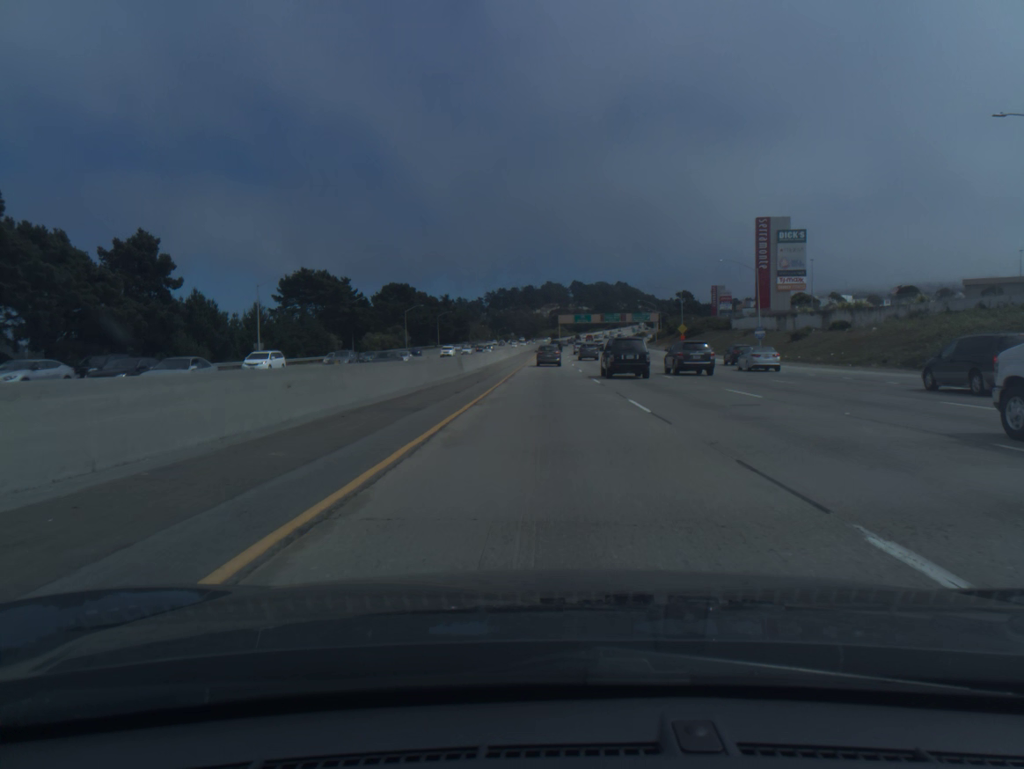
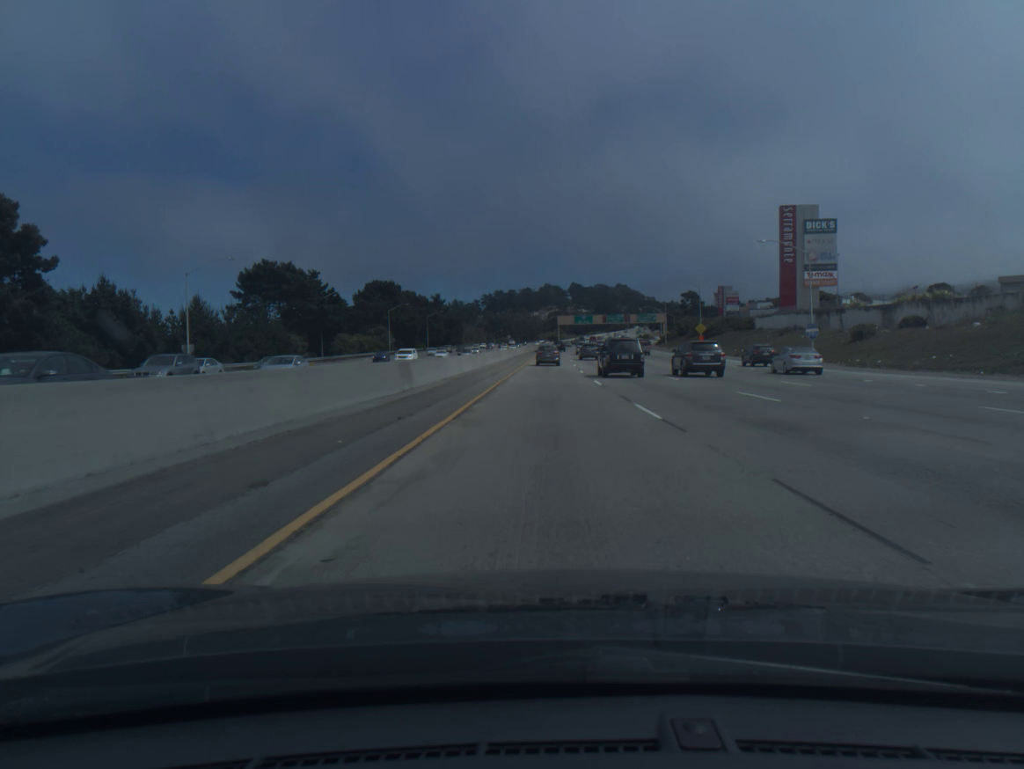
(0.0, +16.2) m; 0°
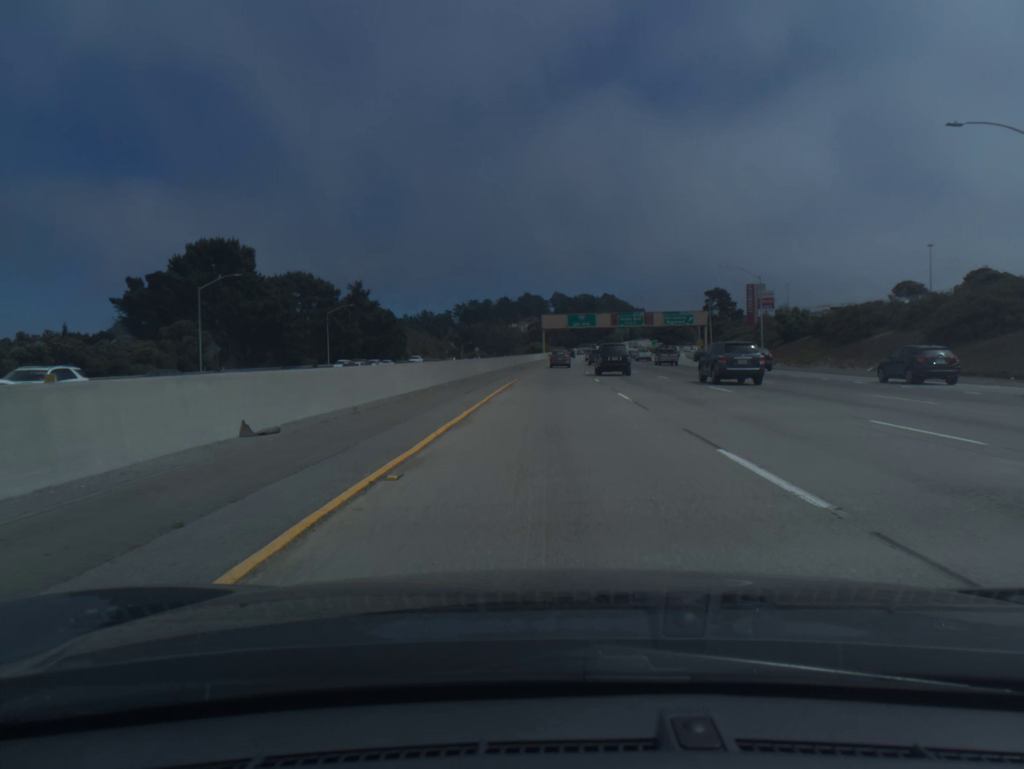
(+0.8, +81.9) m; +1°
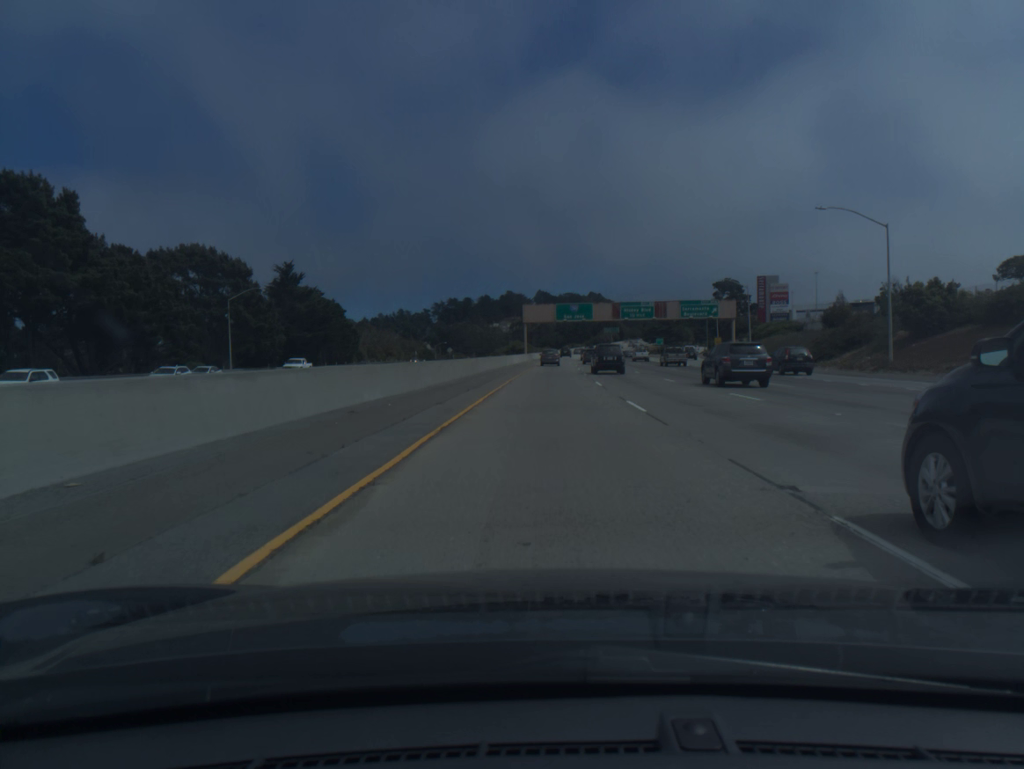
(+0.3, +33.2) m; +1°
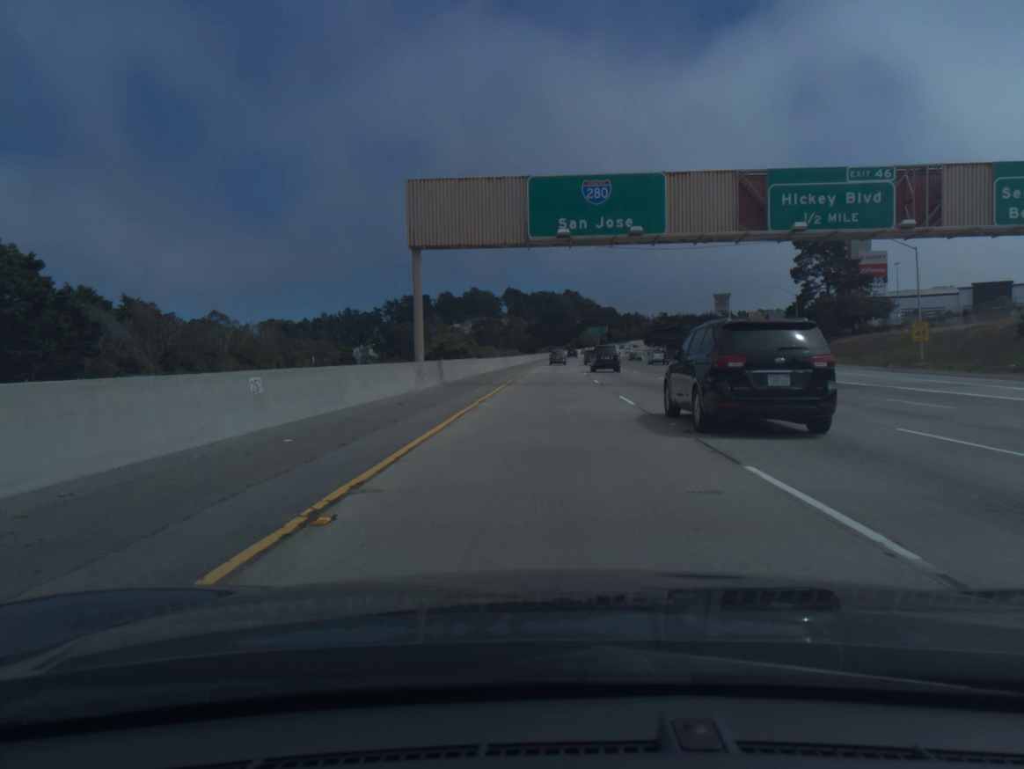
(+1.4, +85.4) m; +2°
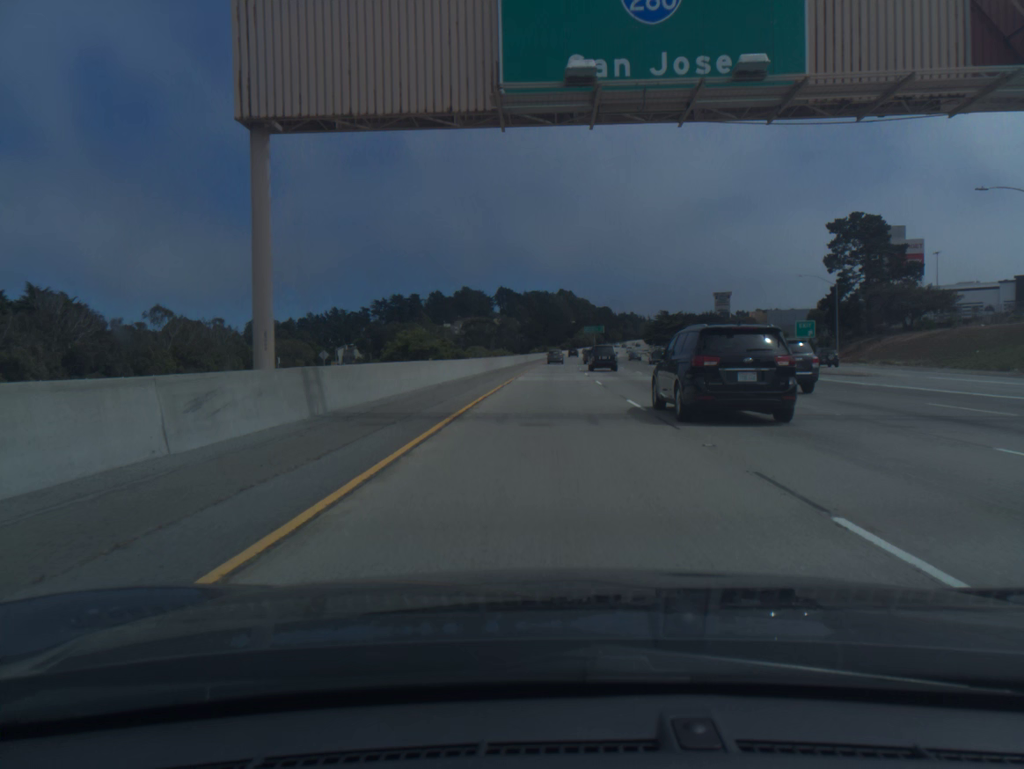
(+0.1, +17.5) m; +1°
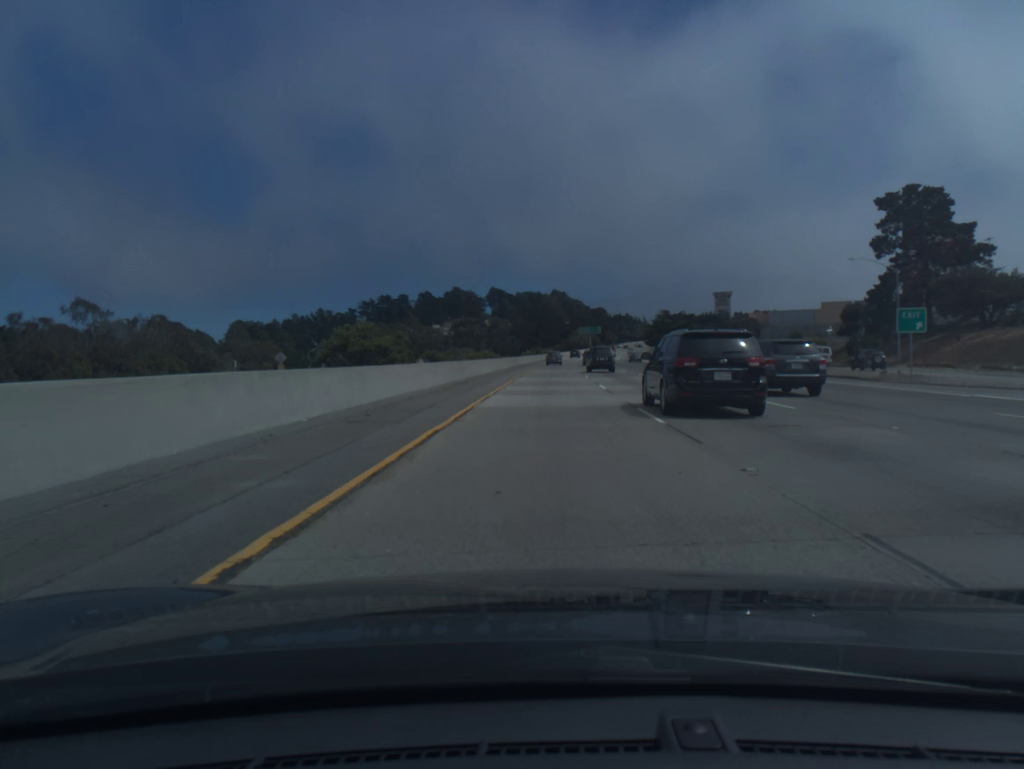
(+0.1, +17.6) m; +1°
